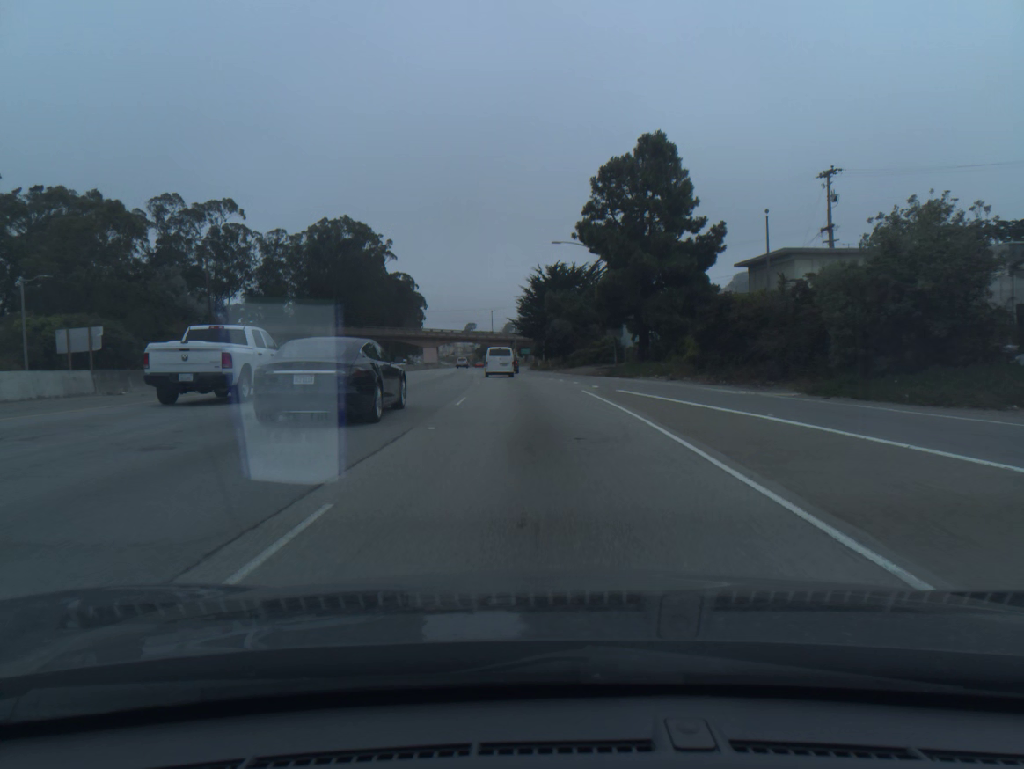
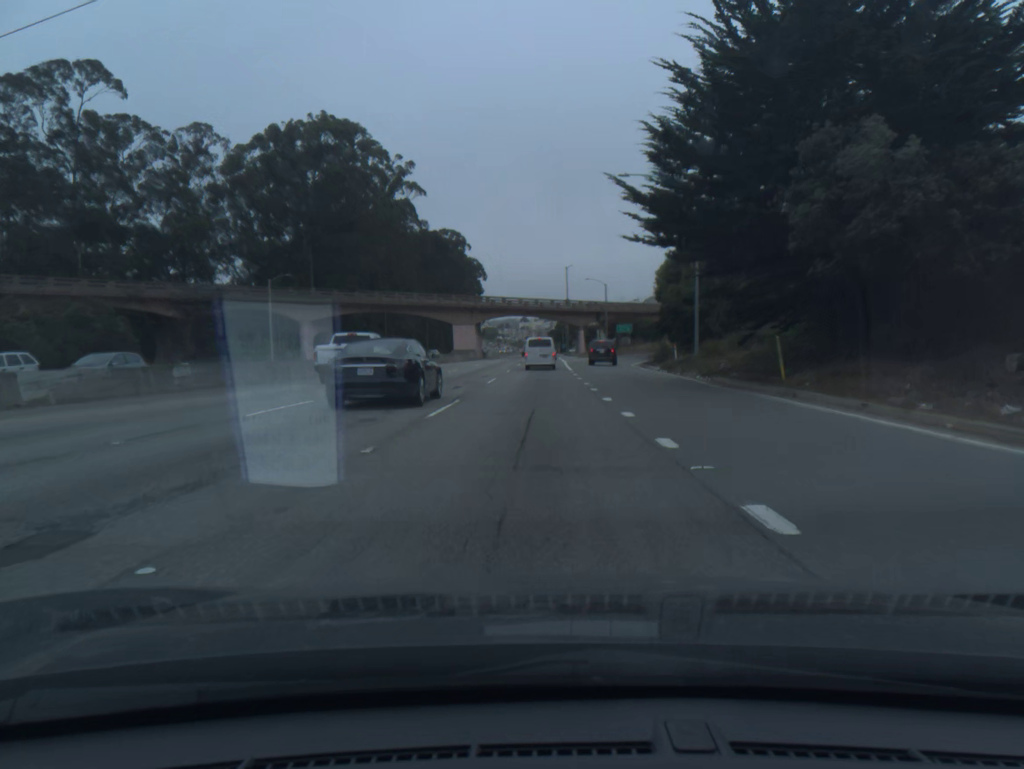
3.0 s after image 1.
(-3.4, +70.2) m; -6°
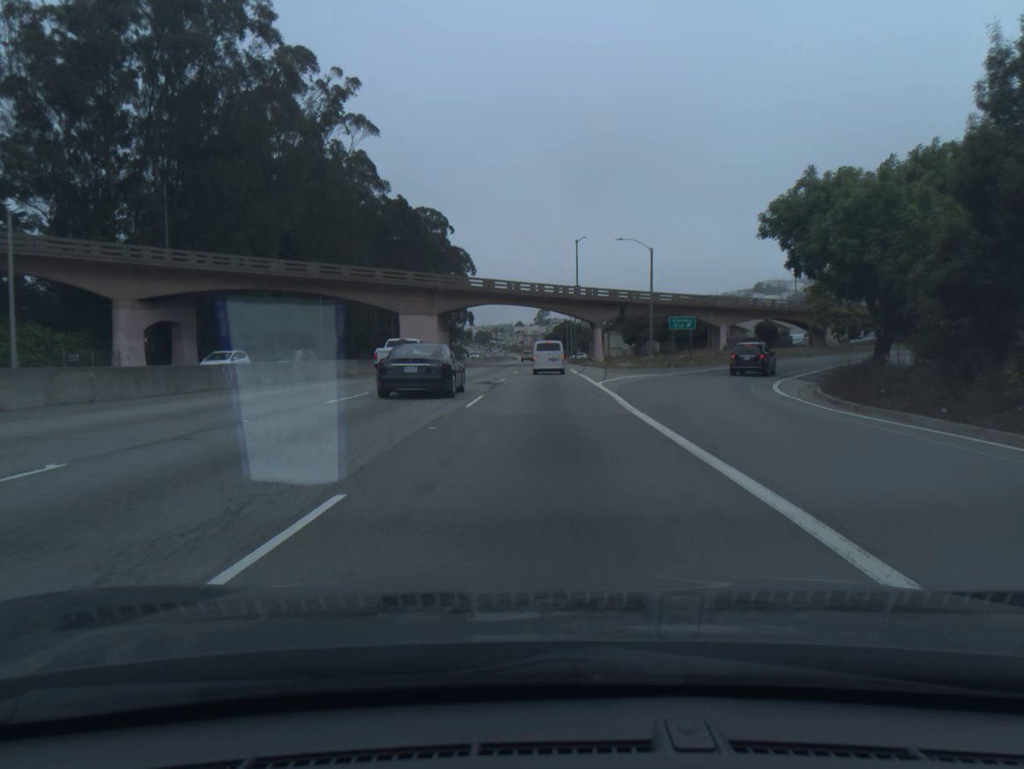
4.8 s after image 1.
(-0.1, +40.9) m; 0°
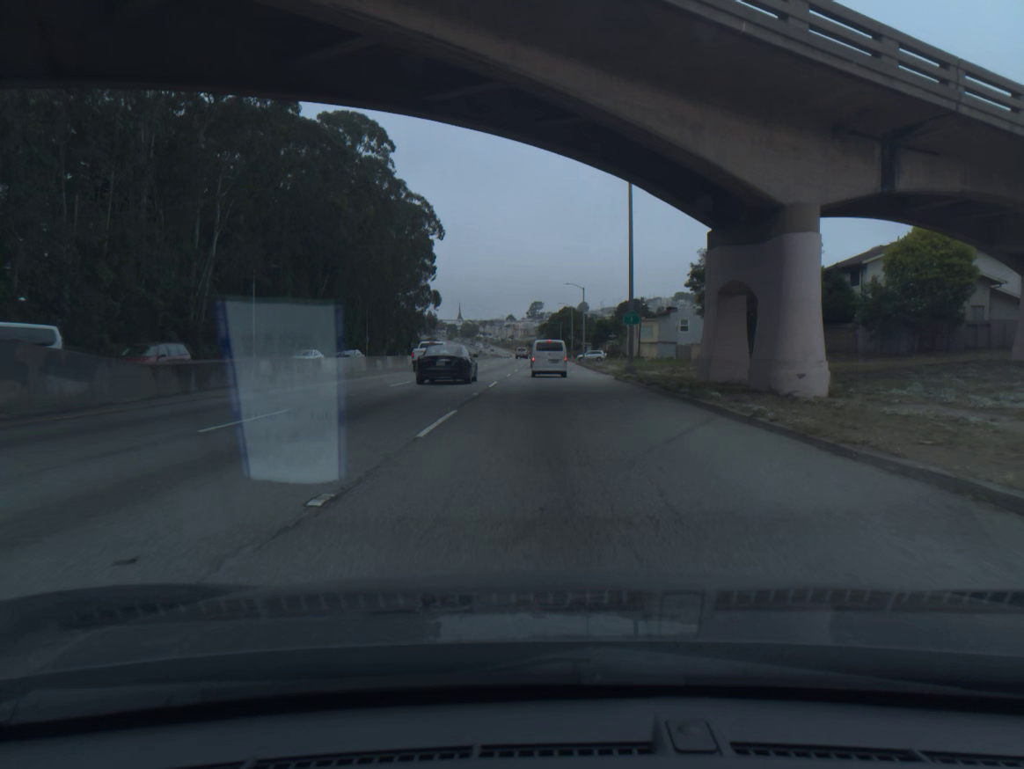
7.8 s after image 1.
(+0.5, +66.0) m; +1°
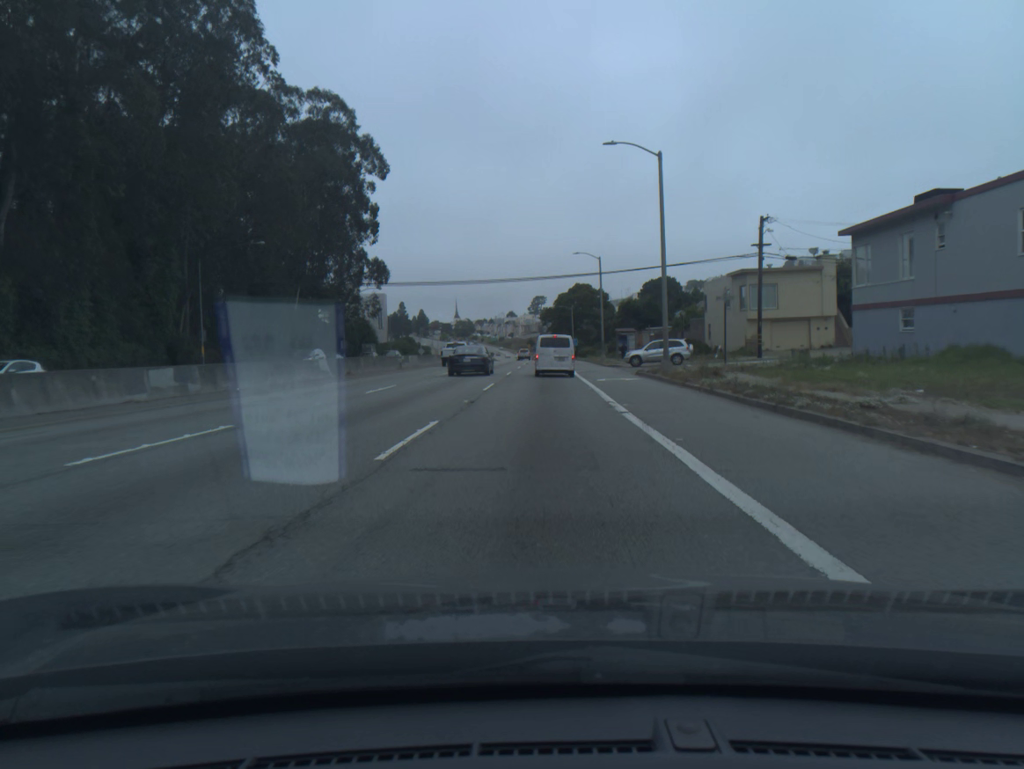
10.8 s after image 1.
(+0.3, +62.1) m; 0°
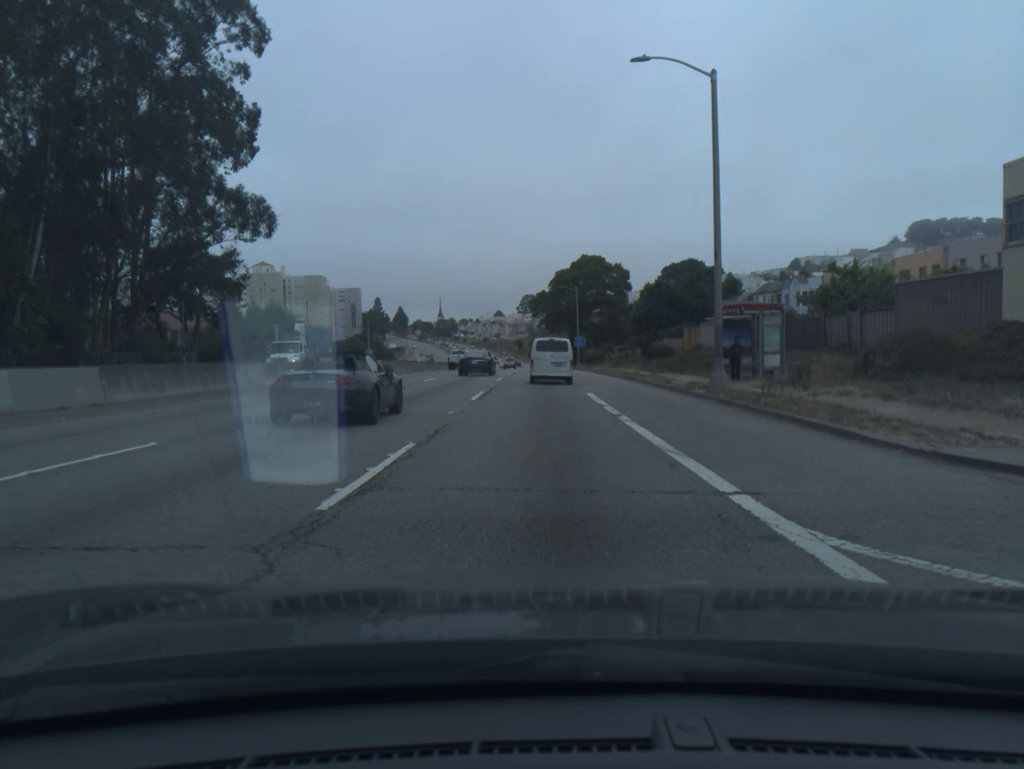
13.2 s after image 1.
(+0.2, +46.7) m; +1°
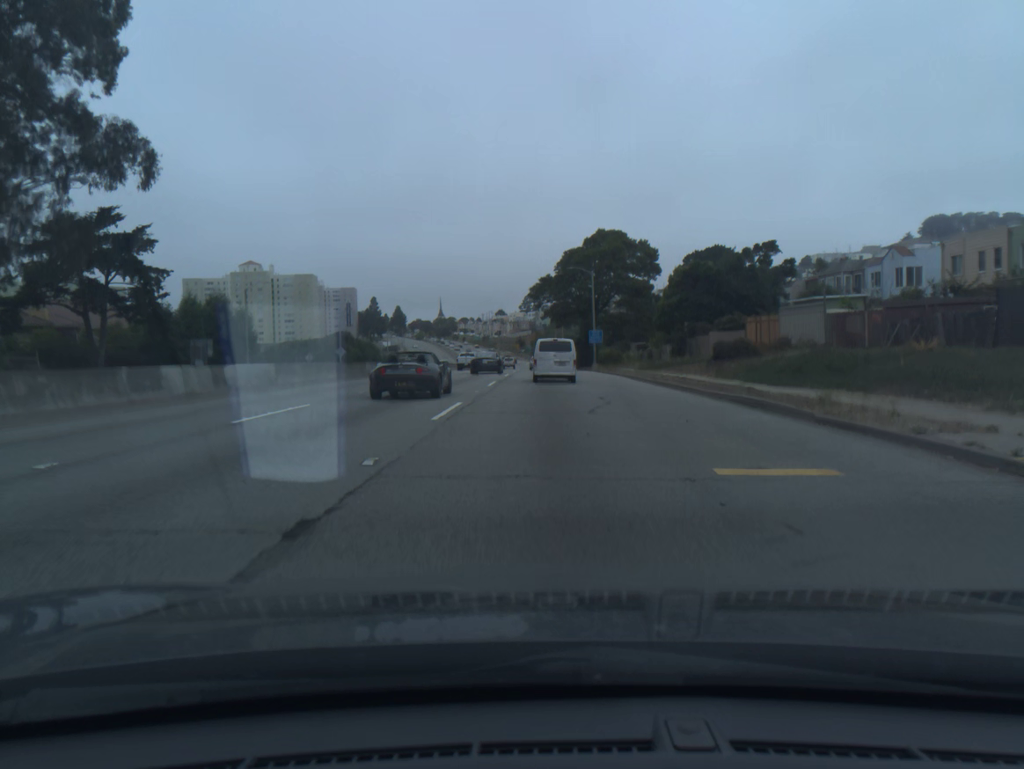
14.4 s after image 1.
(0.0, +22.4) m; 0°
